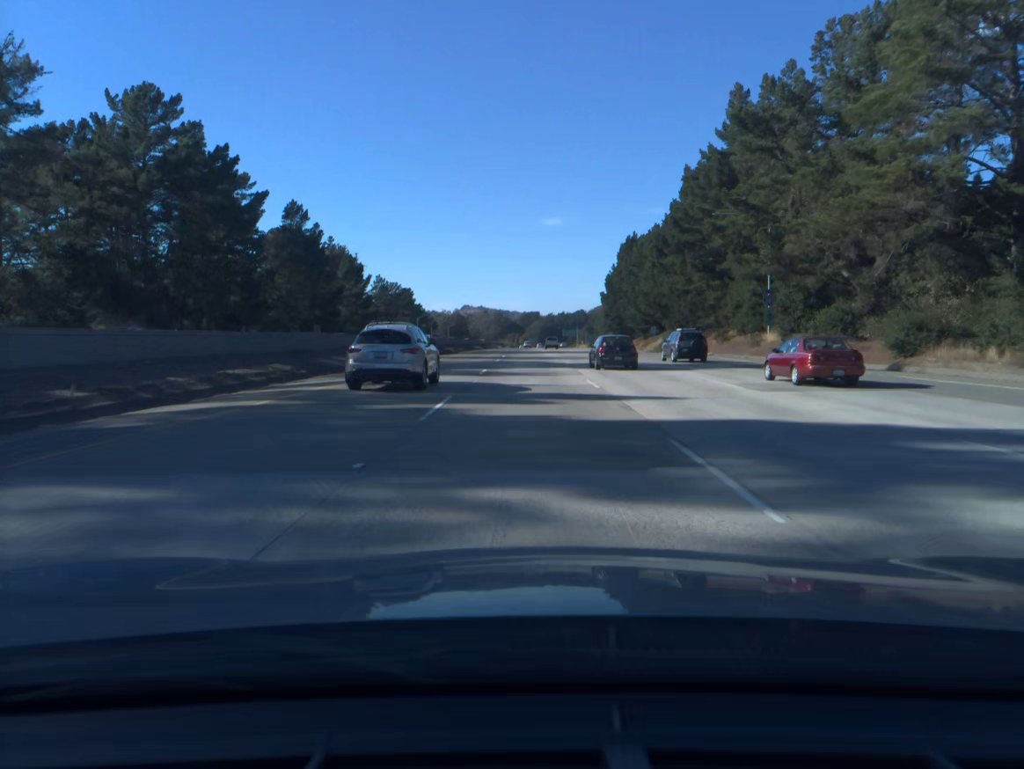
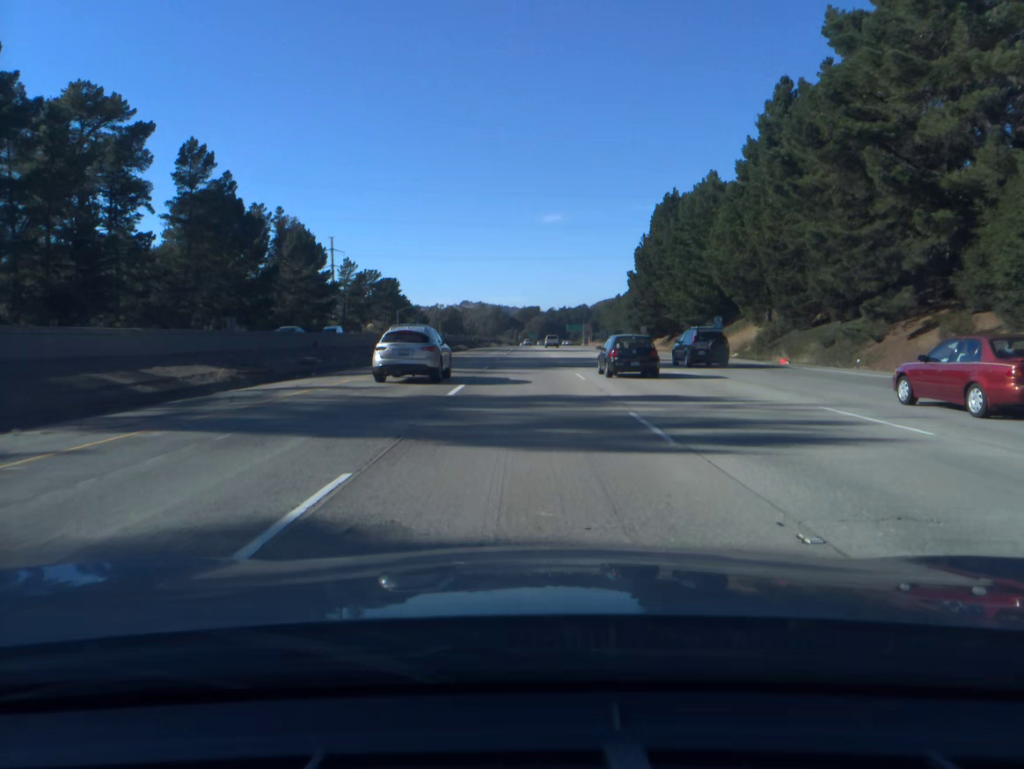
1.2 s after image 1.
(0.0, +39.7) m; 0°
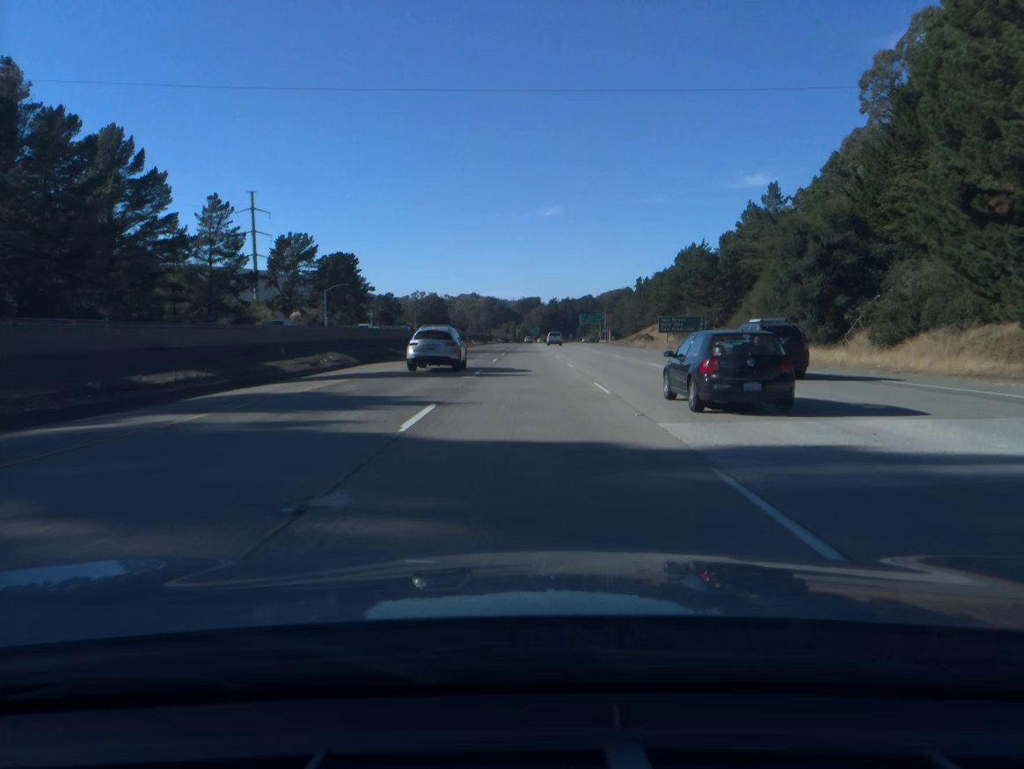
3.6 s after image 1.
(-0.1, +79.8) m; 0°
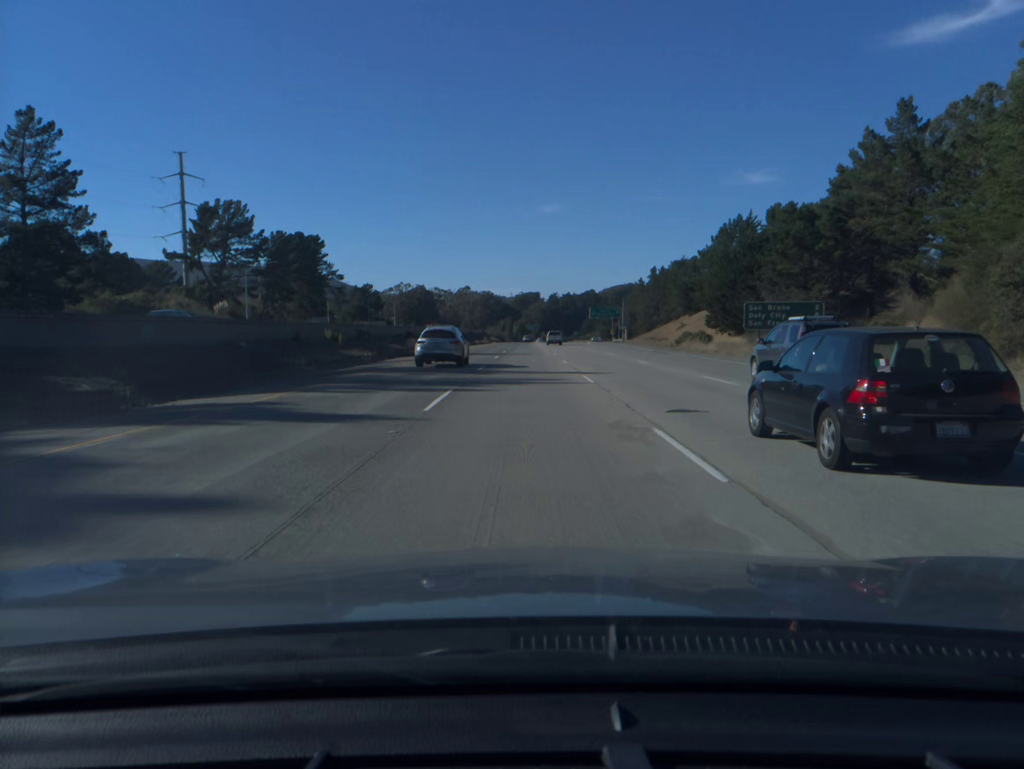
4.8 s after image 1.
(0.0, +40.1) m; 0°
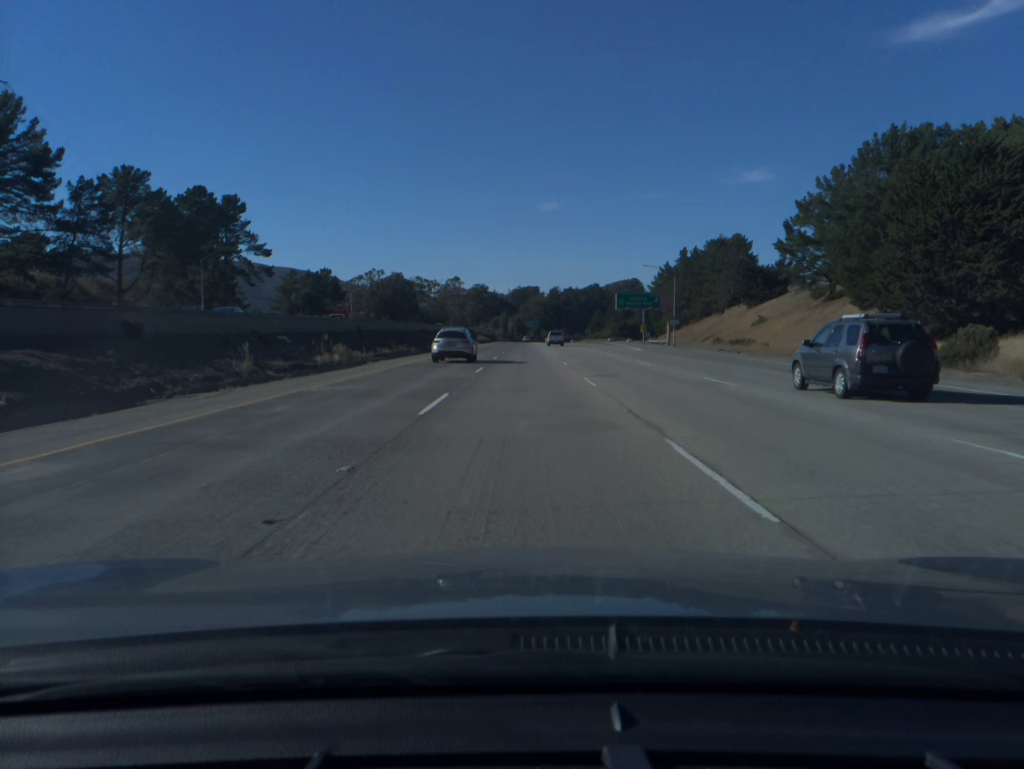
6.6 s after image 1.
(0.0, +59.9) m; 0°
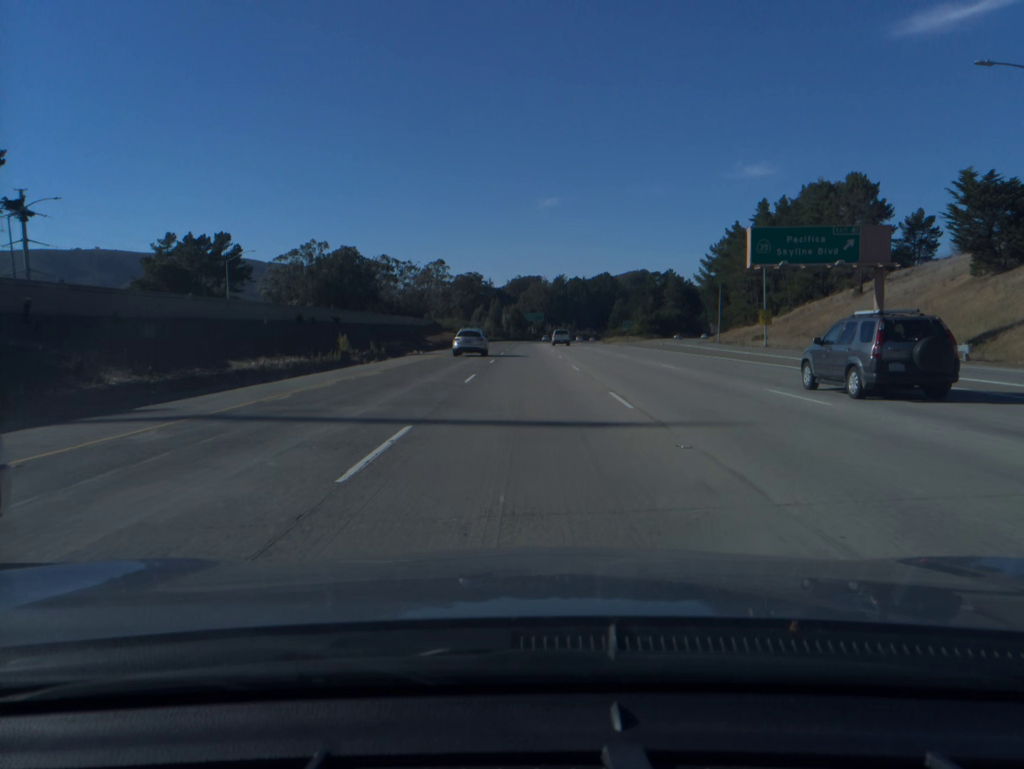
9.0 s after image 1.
(-0.1, +79.5) m; 0°
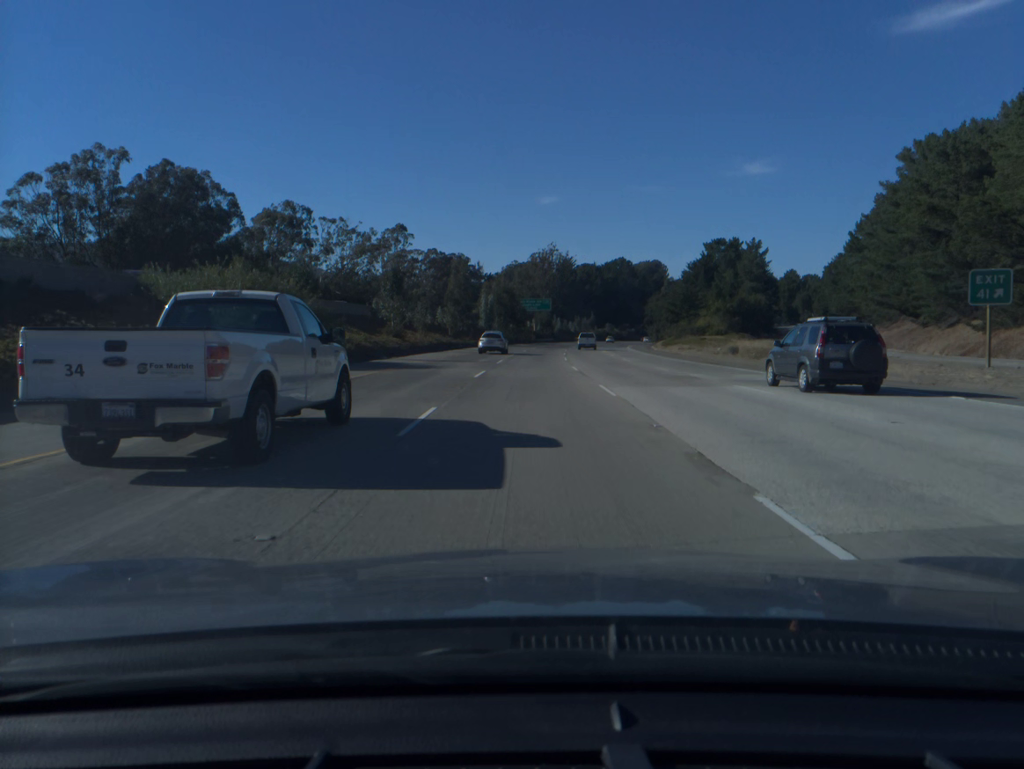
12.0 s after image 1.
(+0.1, +99.0) m; 0°
